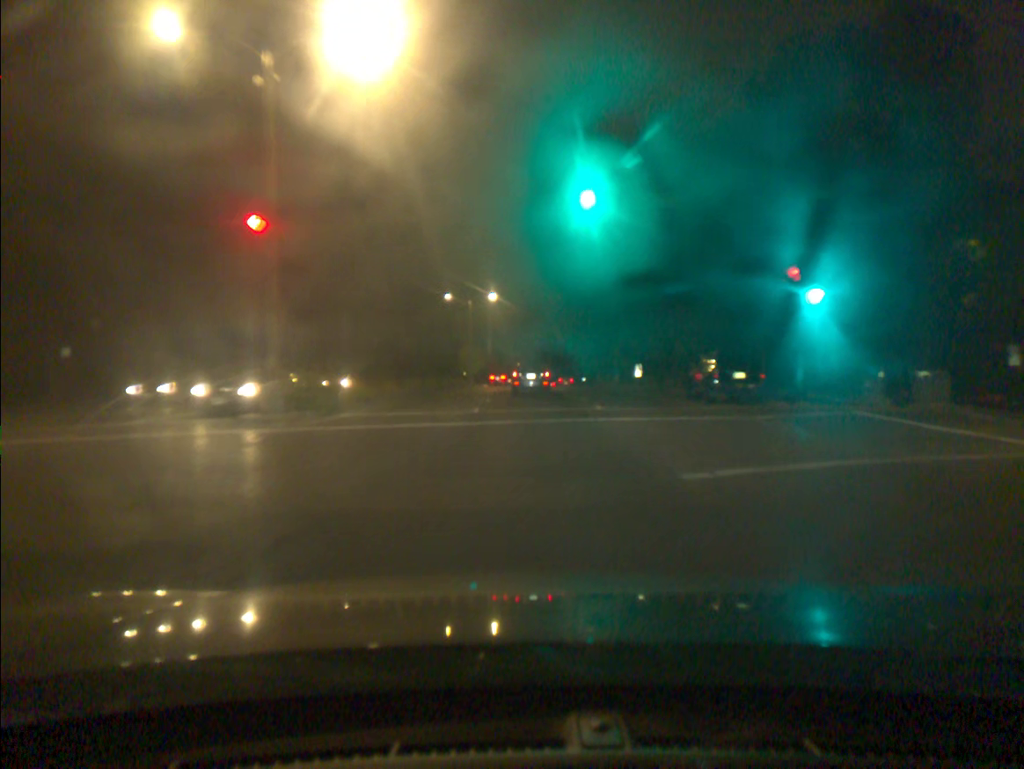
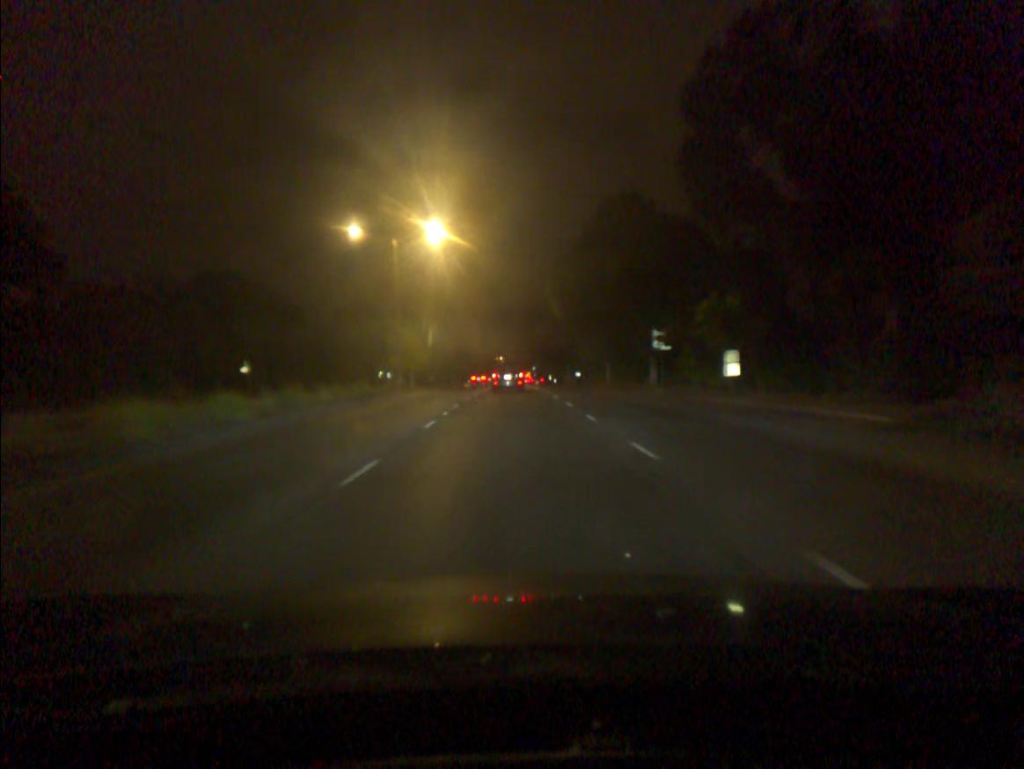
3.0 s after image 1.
(+0.4, +33.3) m; +1°
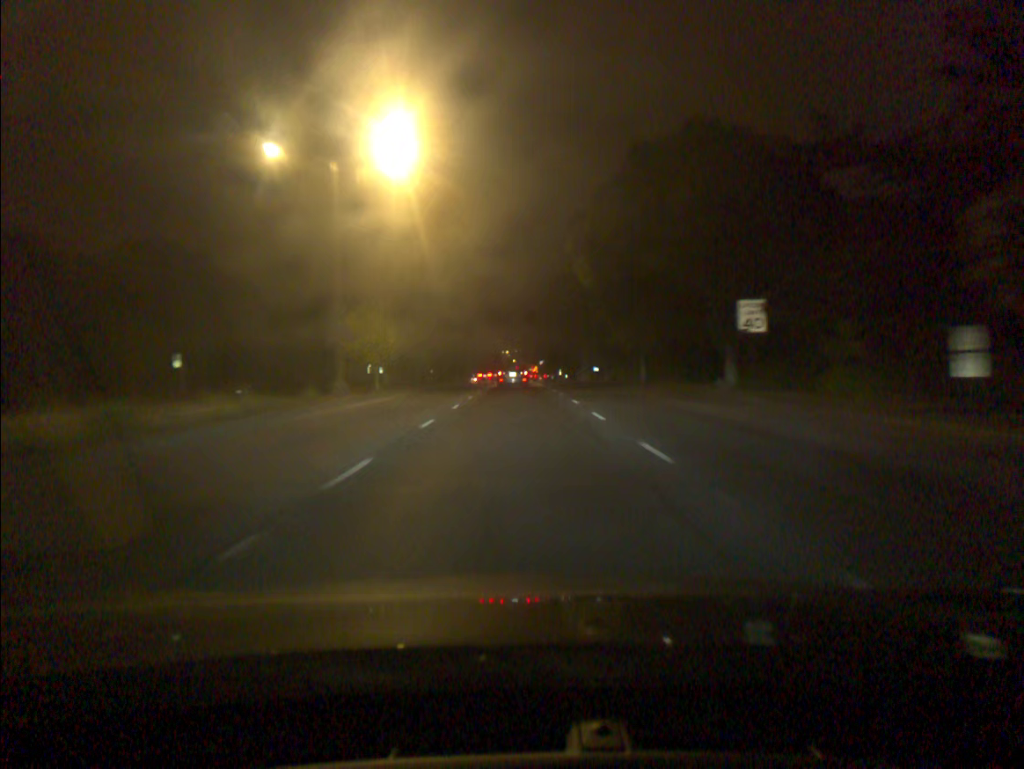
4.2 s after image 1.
(0.0, +15.4) m; 0°
